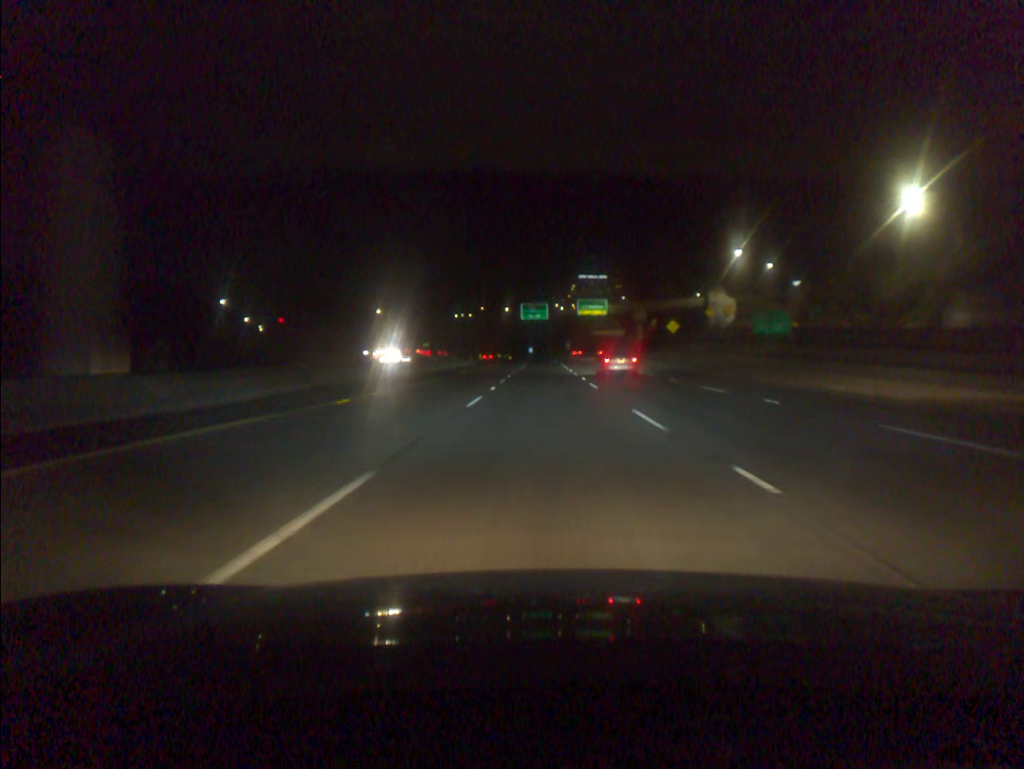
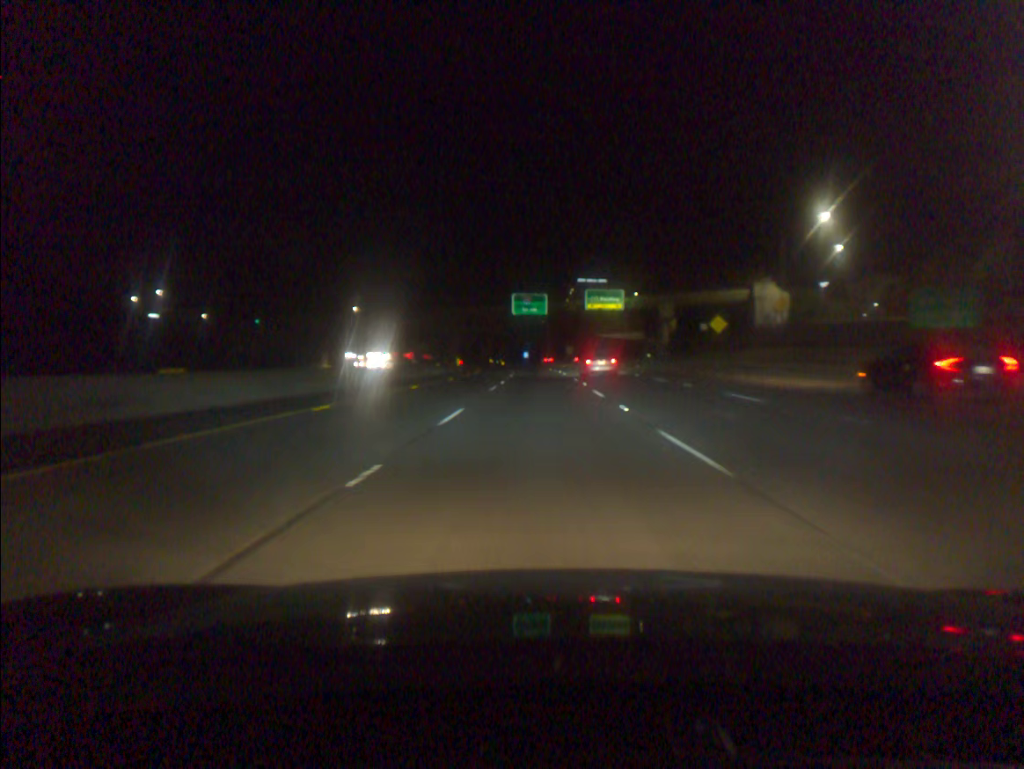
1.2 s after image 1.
(+0.1, +33.5) m; 0°
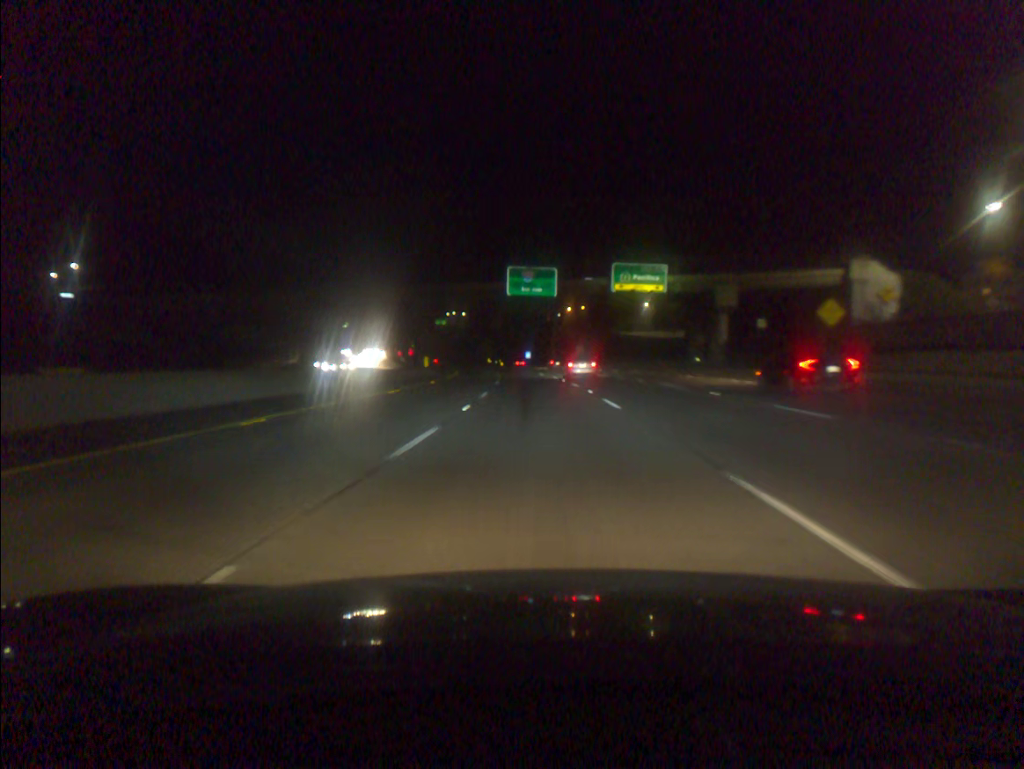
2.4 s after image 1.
(-0.1, +33.6) m; 0°
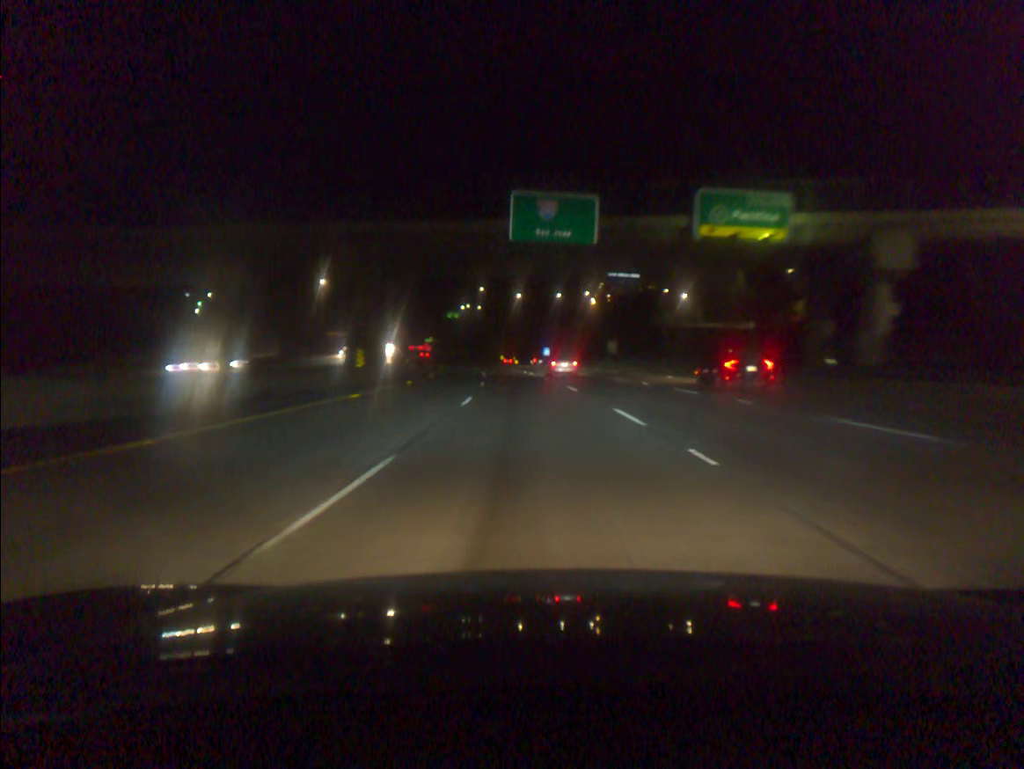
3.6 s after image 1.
(-0.3, +33.7) m; -1°
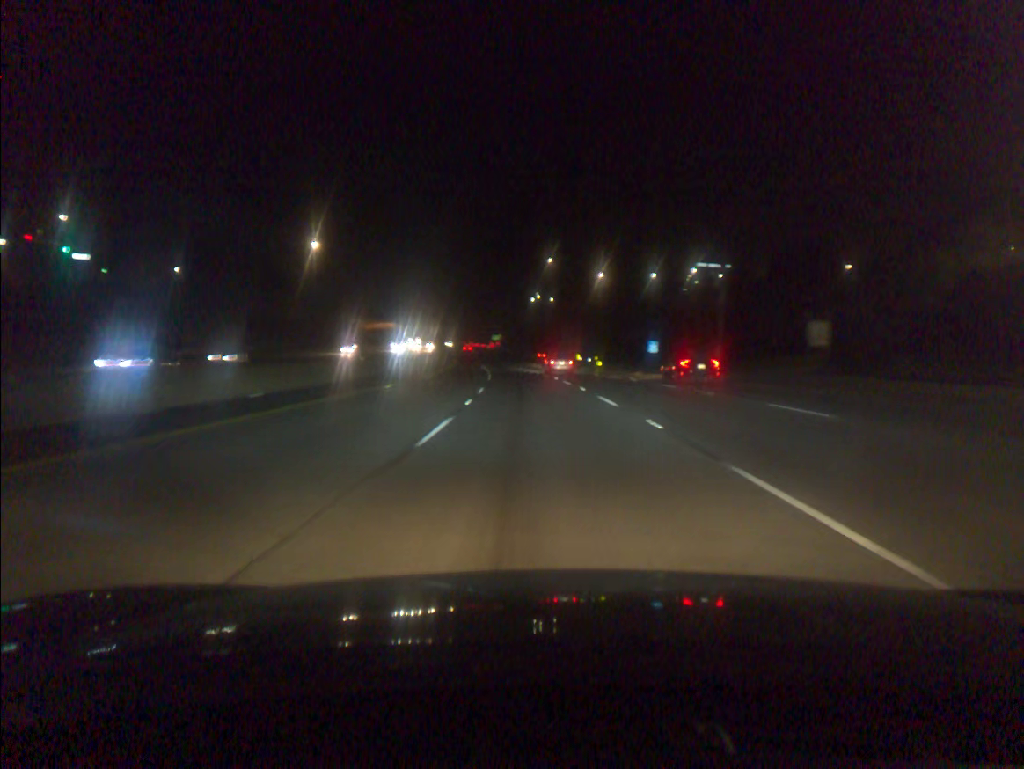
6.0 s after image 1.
(-3.3, +67.7) m; -5°
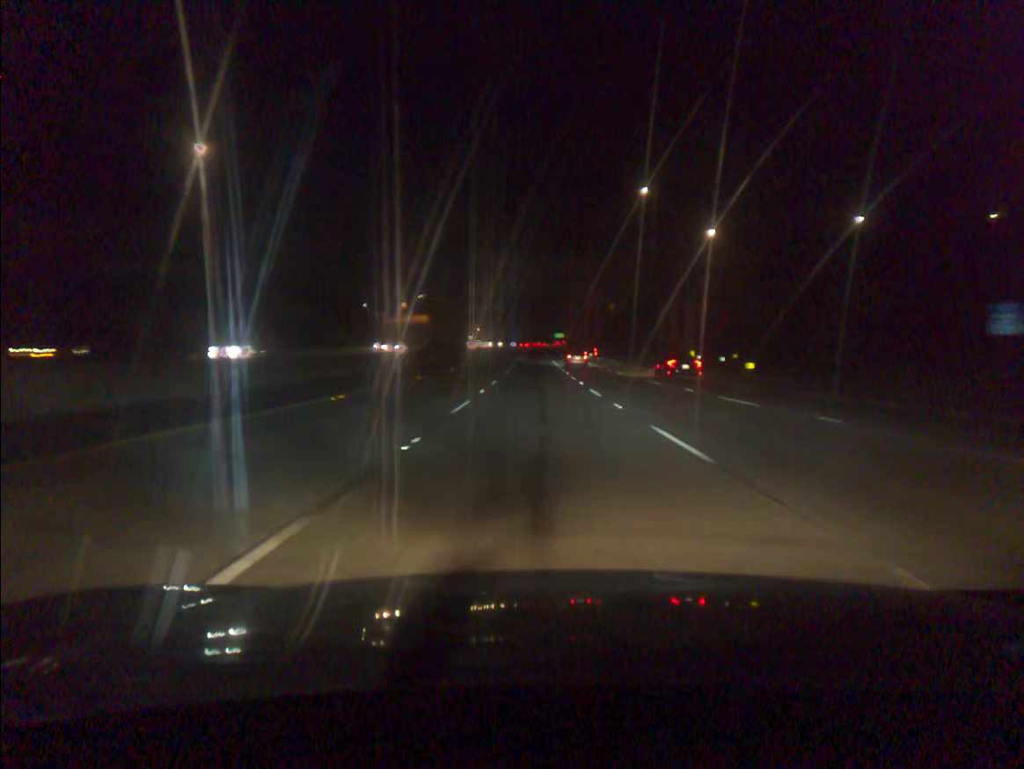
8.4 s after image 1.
(-2.9, +67.8) m; -5°
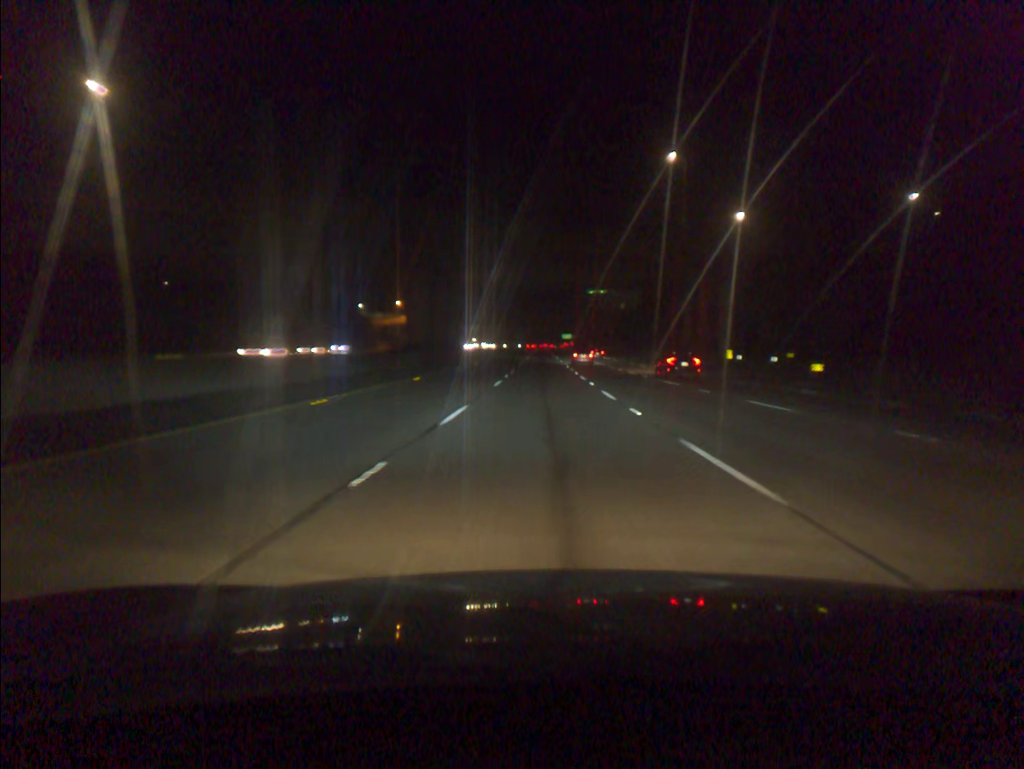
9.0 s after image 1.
(-0.1, +17.0) m; 0°
